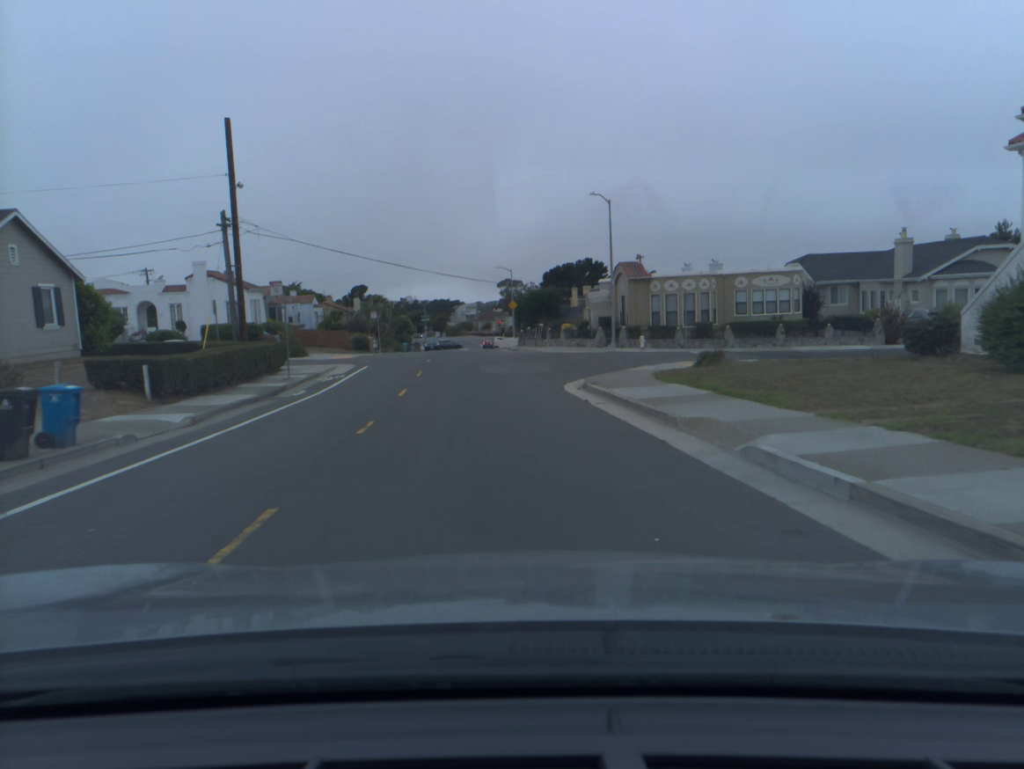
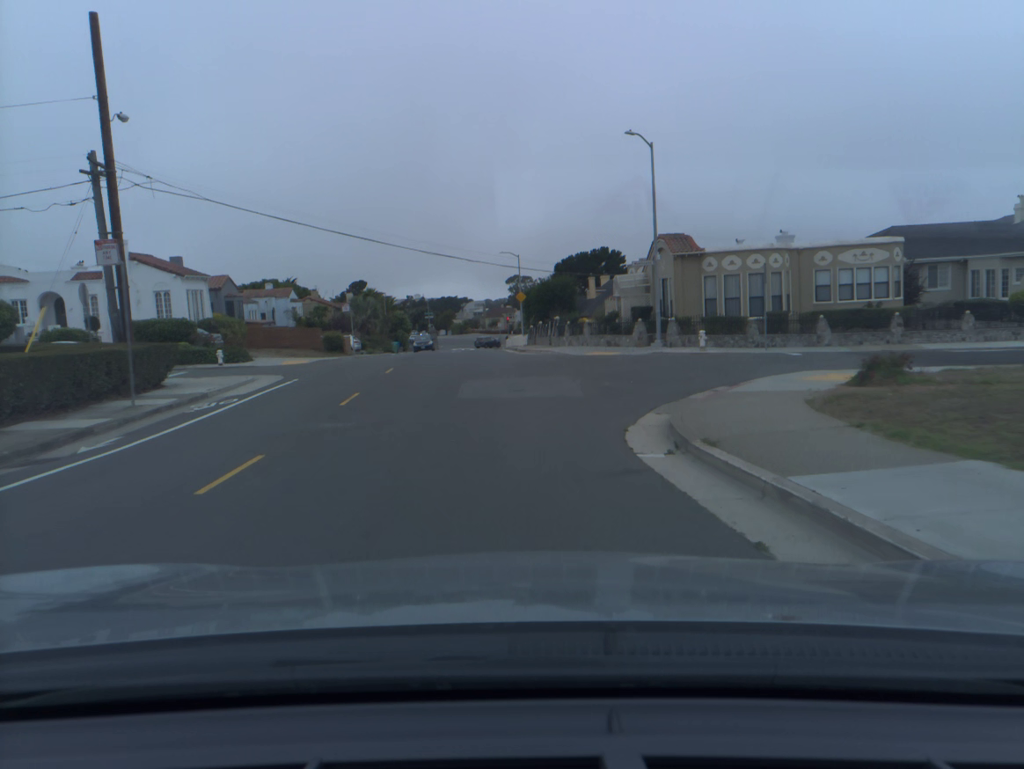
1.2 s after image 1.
(-0.1, +12.3) m; -1°
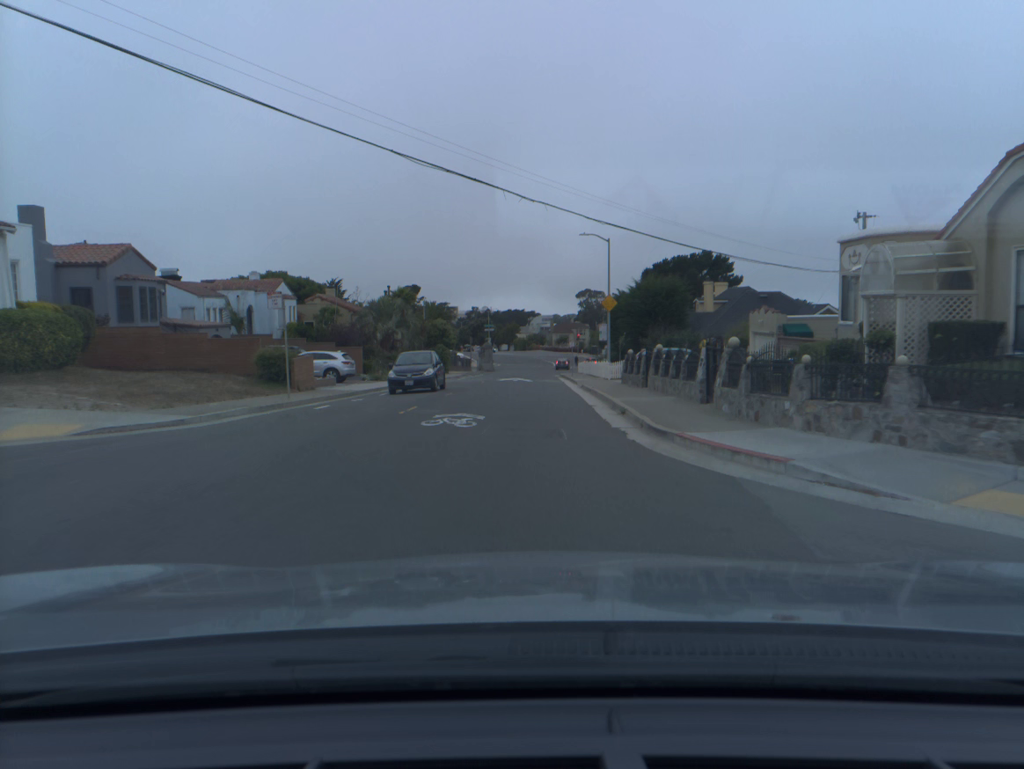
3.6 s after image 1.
(-1.1, +25.3) m; -5°
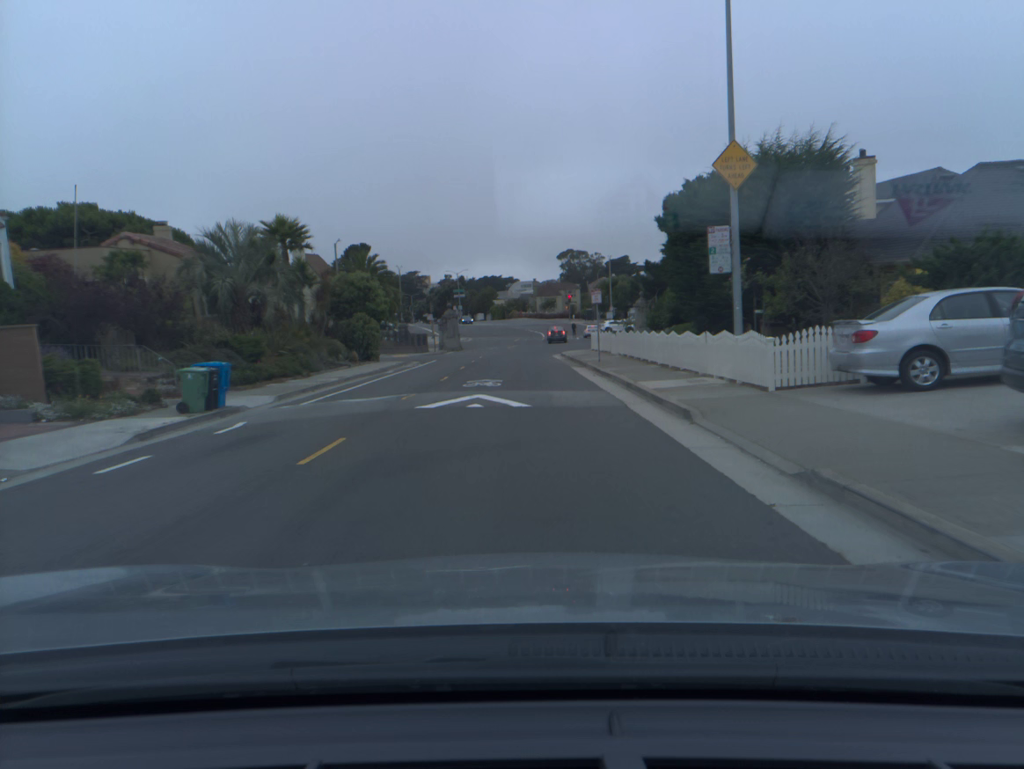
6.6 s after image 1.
(+0.2, +30.5) m; +2°
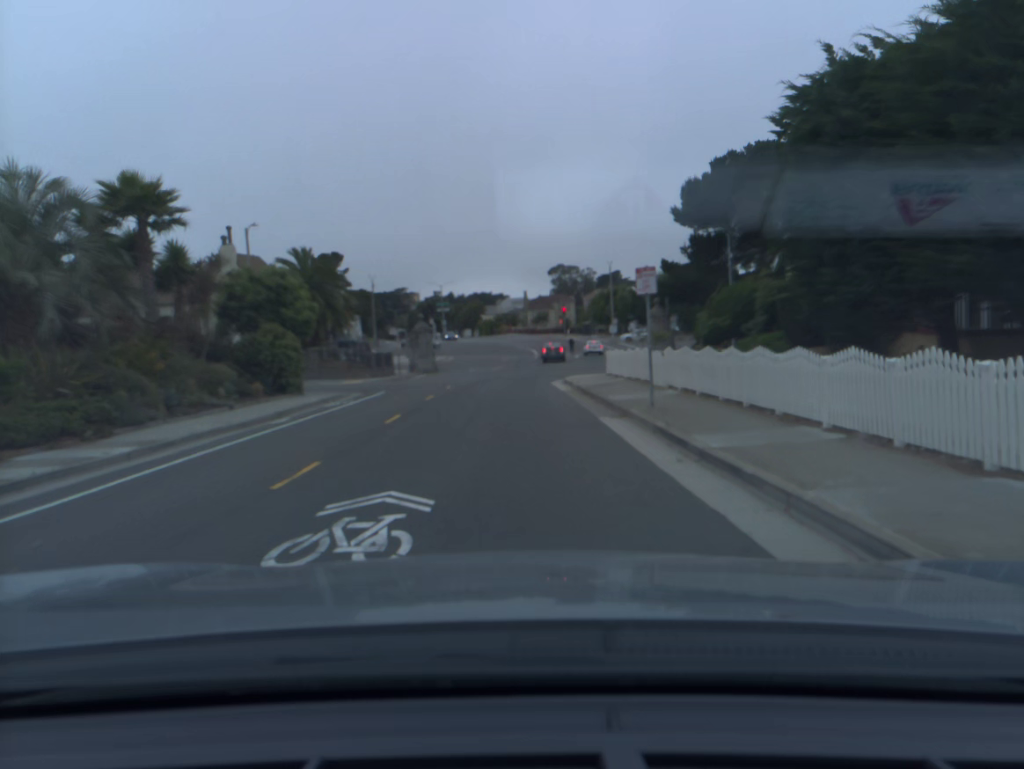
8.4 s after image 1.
(+0.1, +15.0) m; +1°
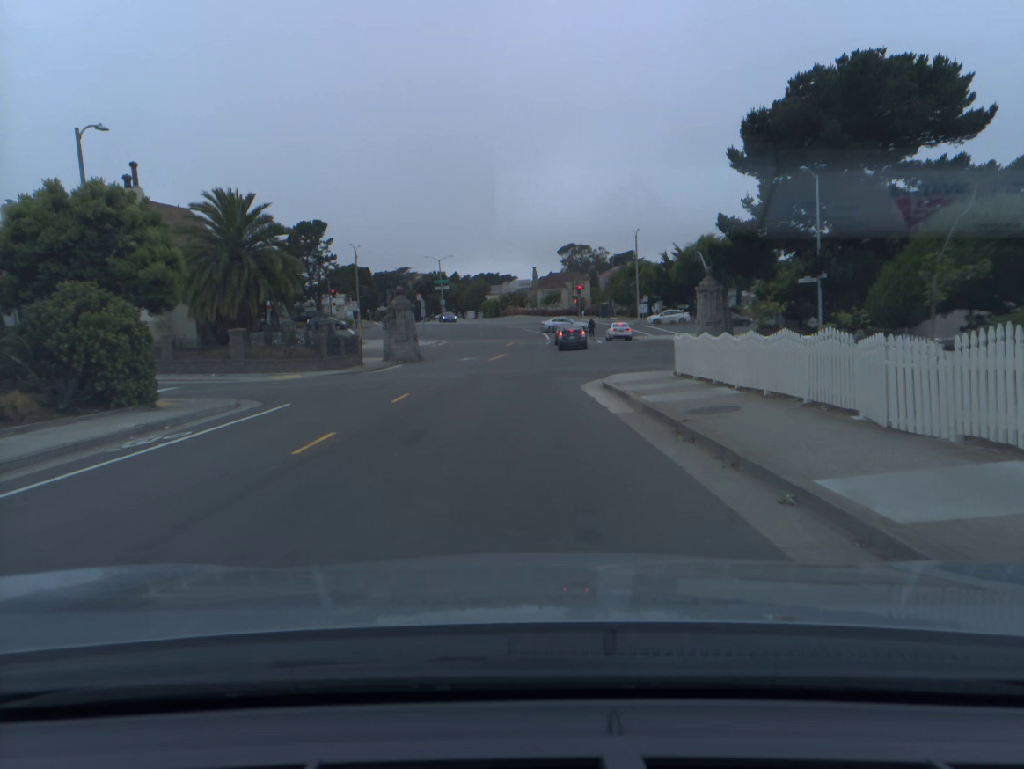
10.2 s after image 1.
(-0.2, +13.9) m; -1°
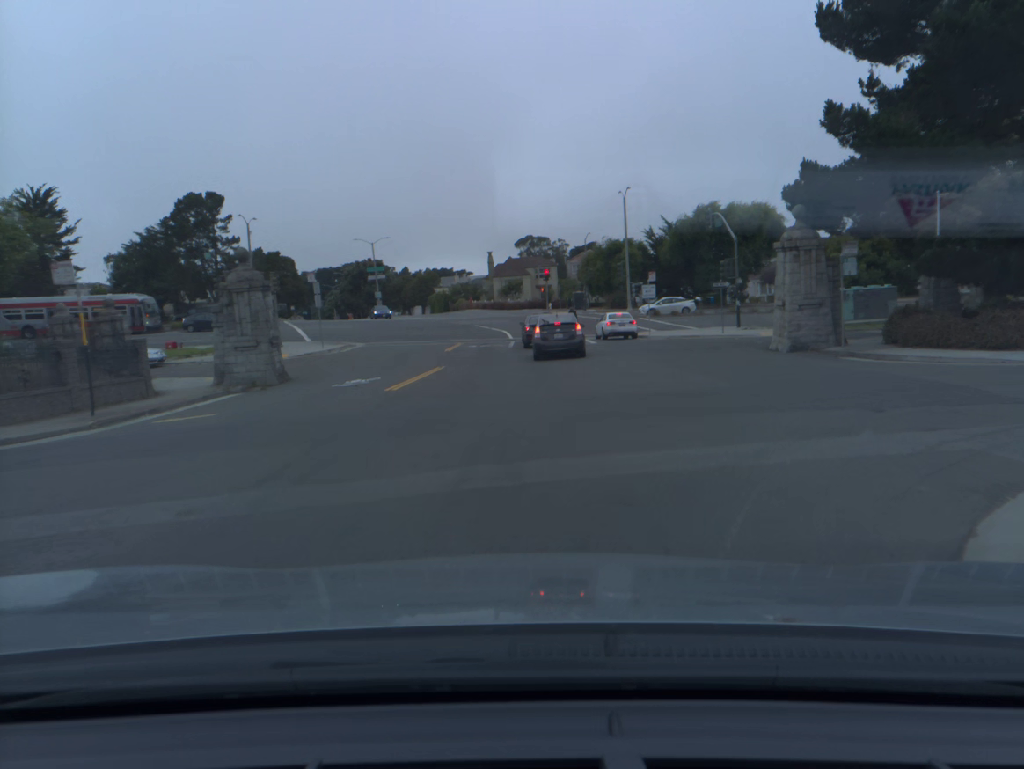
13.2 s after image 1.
(+0.3, +21.0) m; +4°
